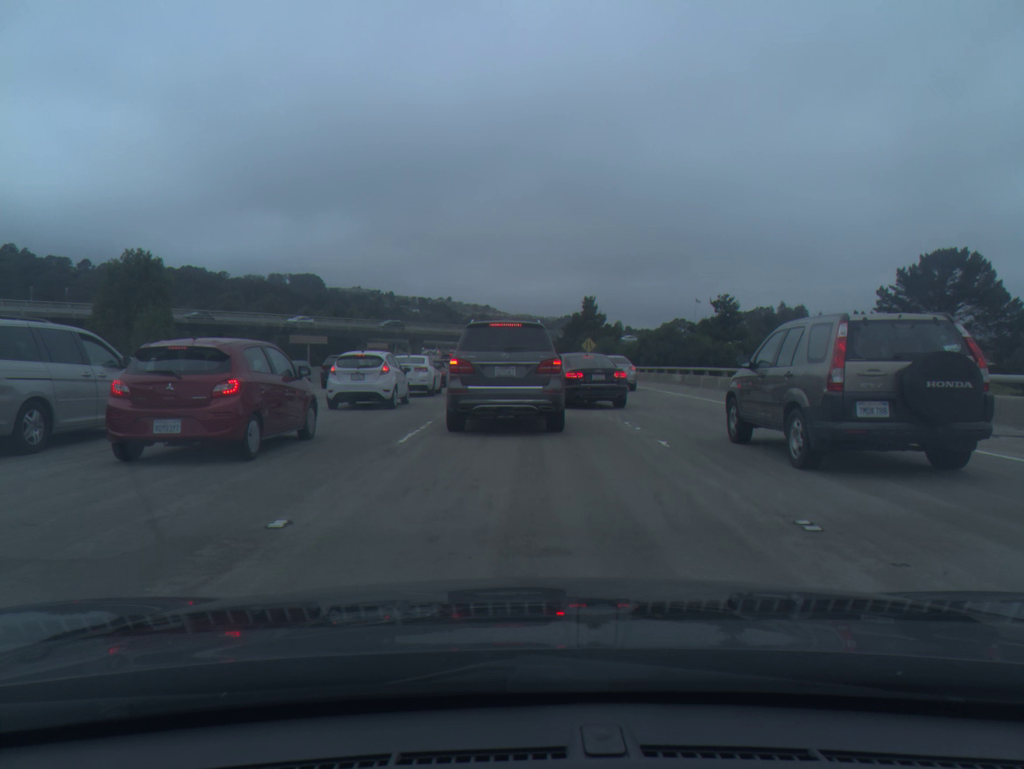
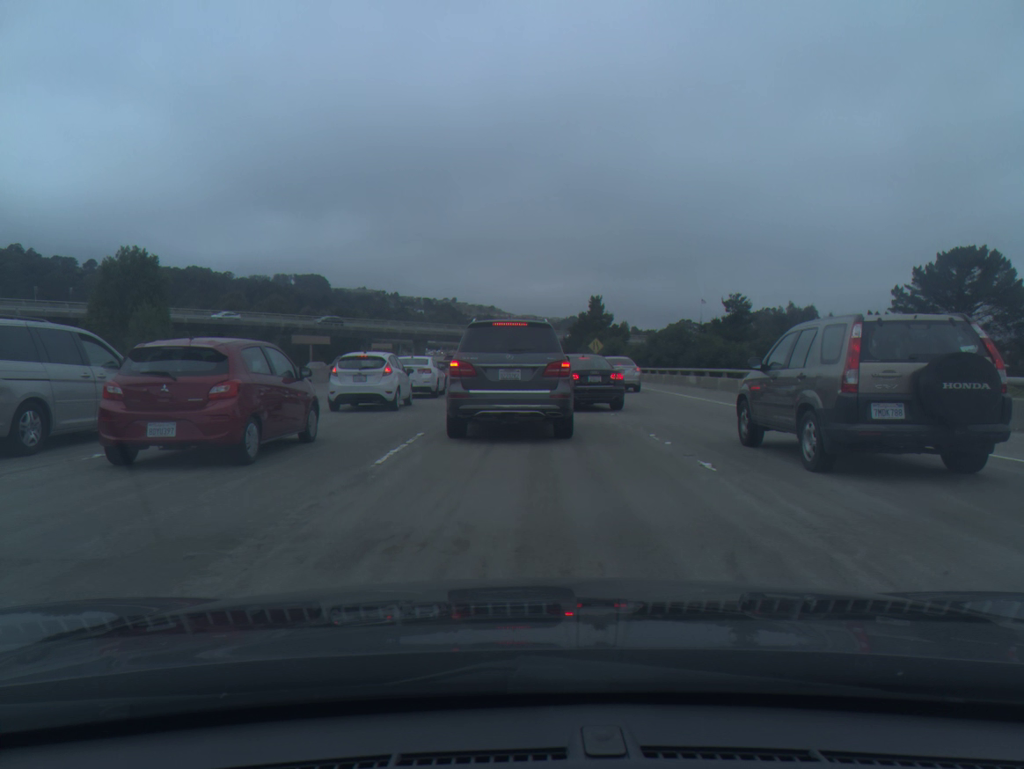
(0.0, +2.3) m; 0°
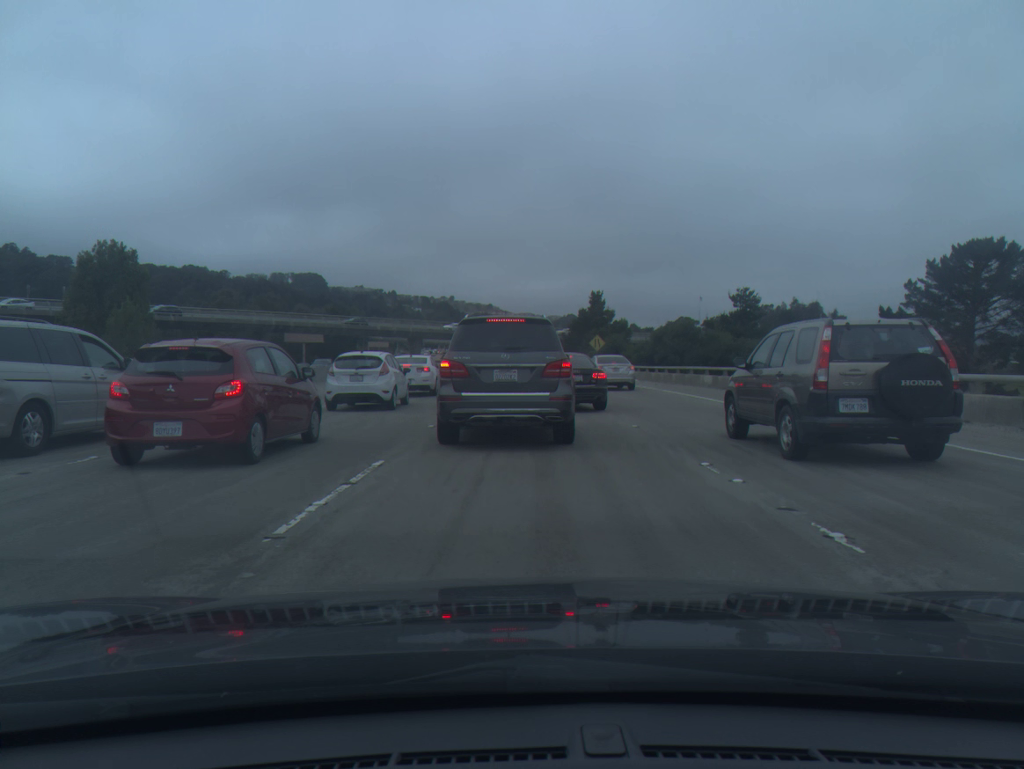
(0.0, +3.7) m; +1°
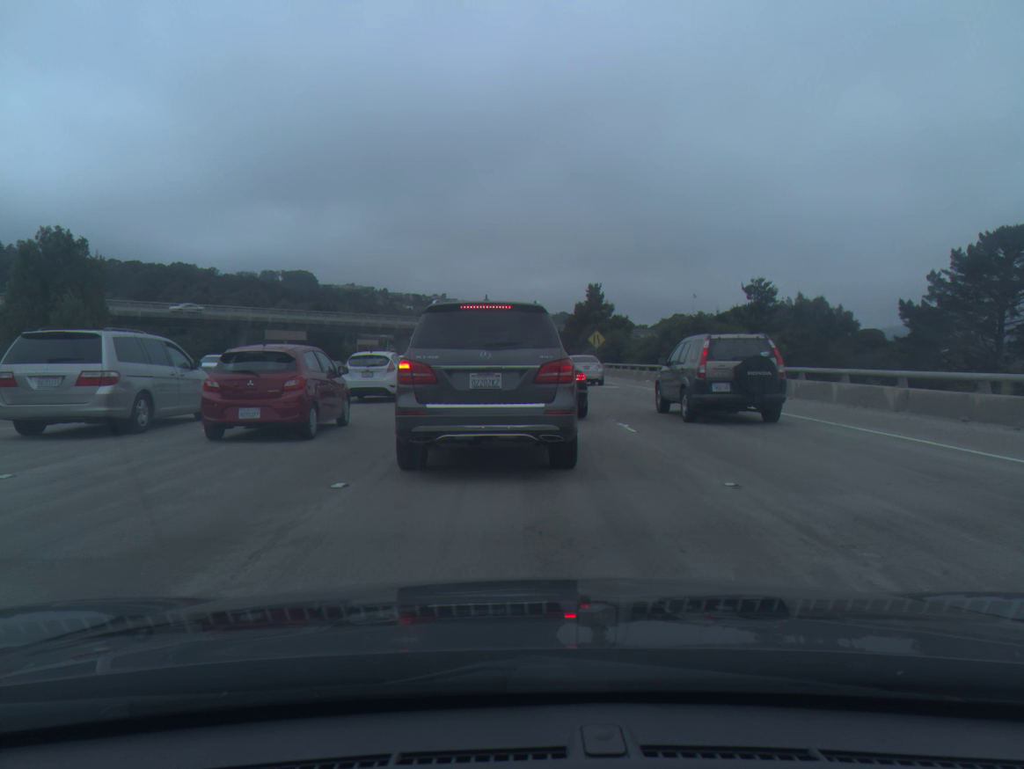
(0.0, +6.9) m; +1°
